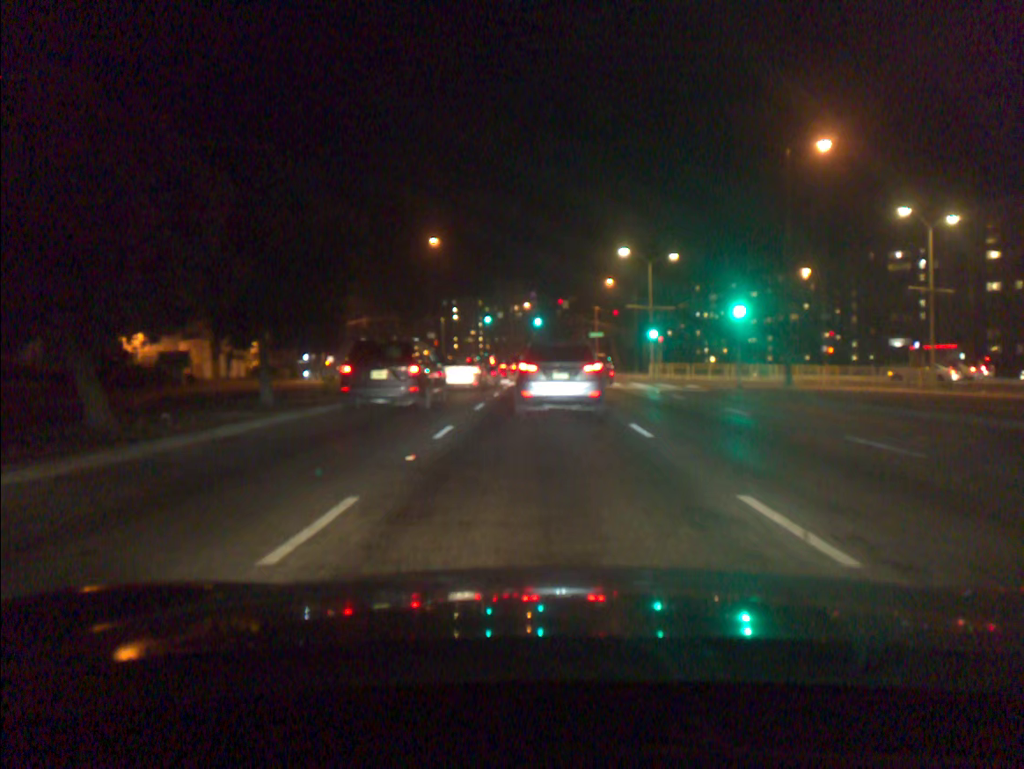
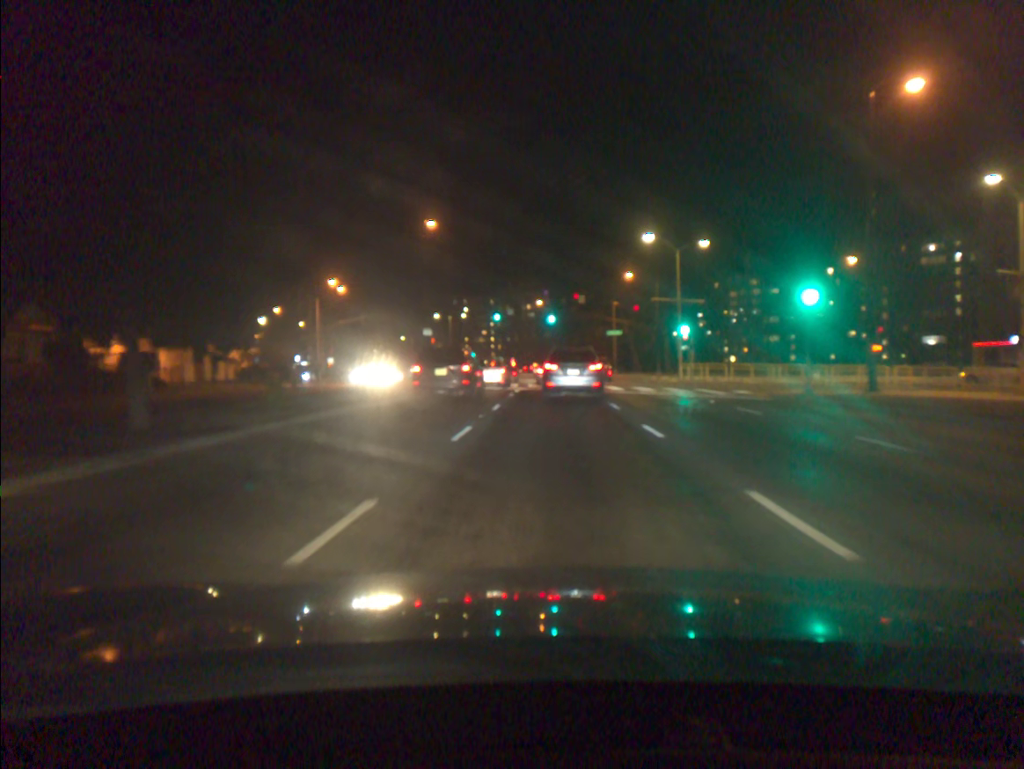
(-0.1, +7.2) m; -1°
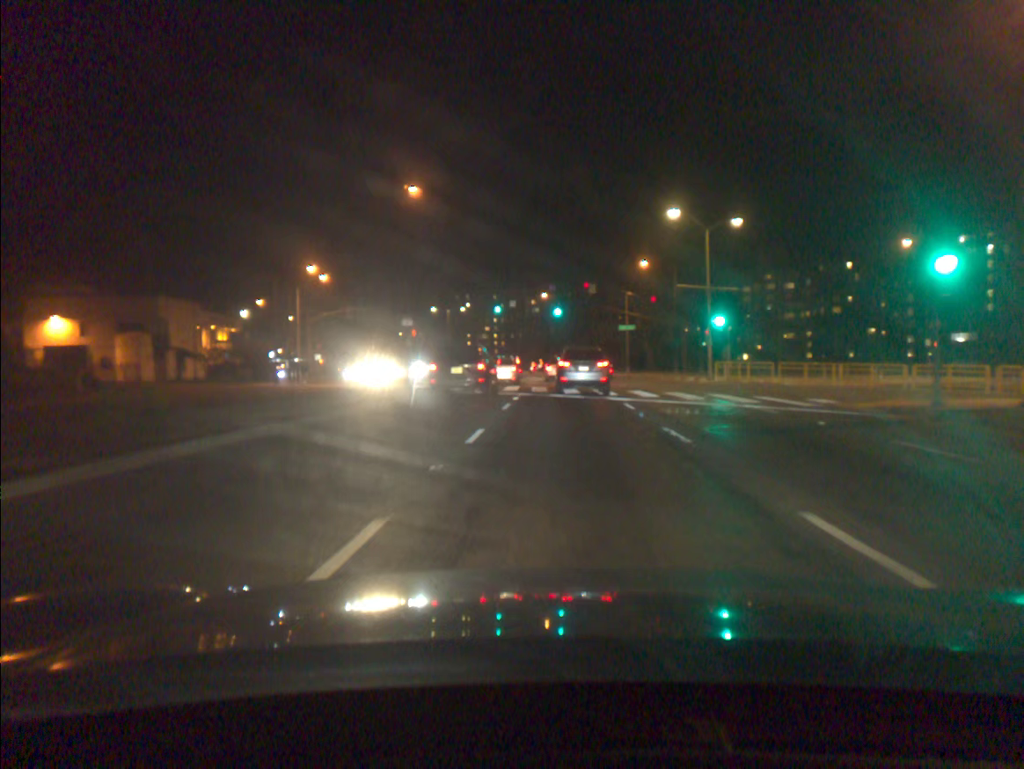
(0.0, +8.3) m; +1°
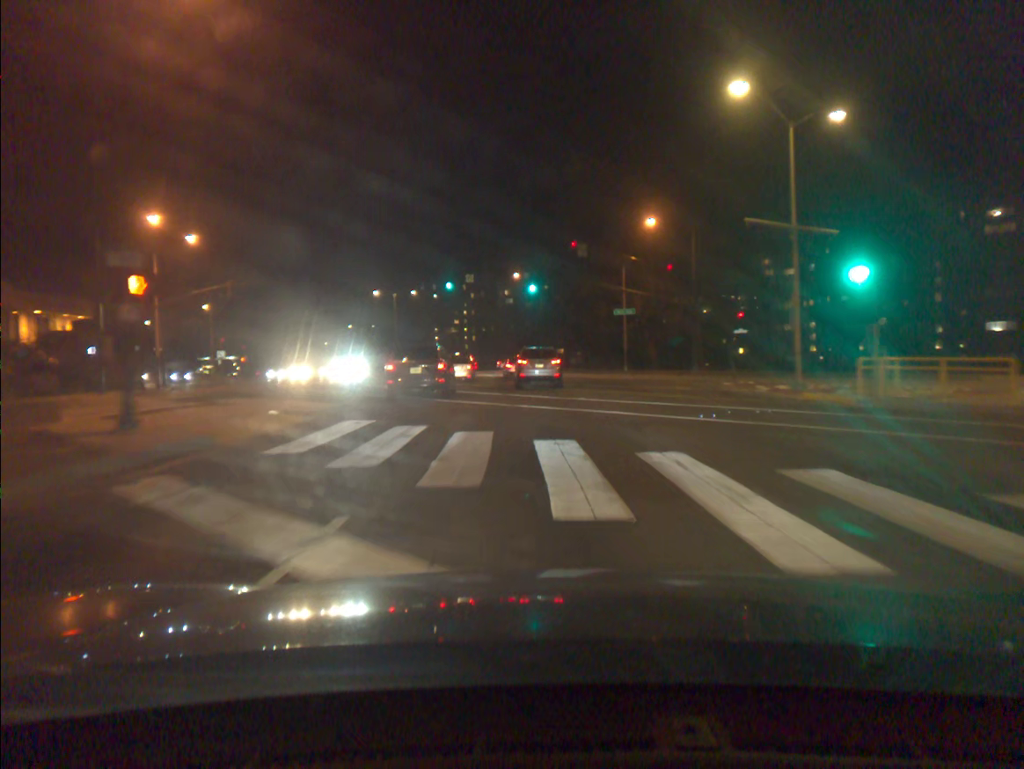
(+0.7, +22.3) m; +2°
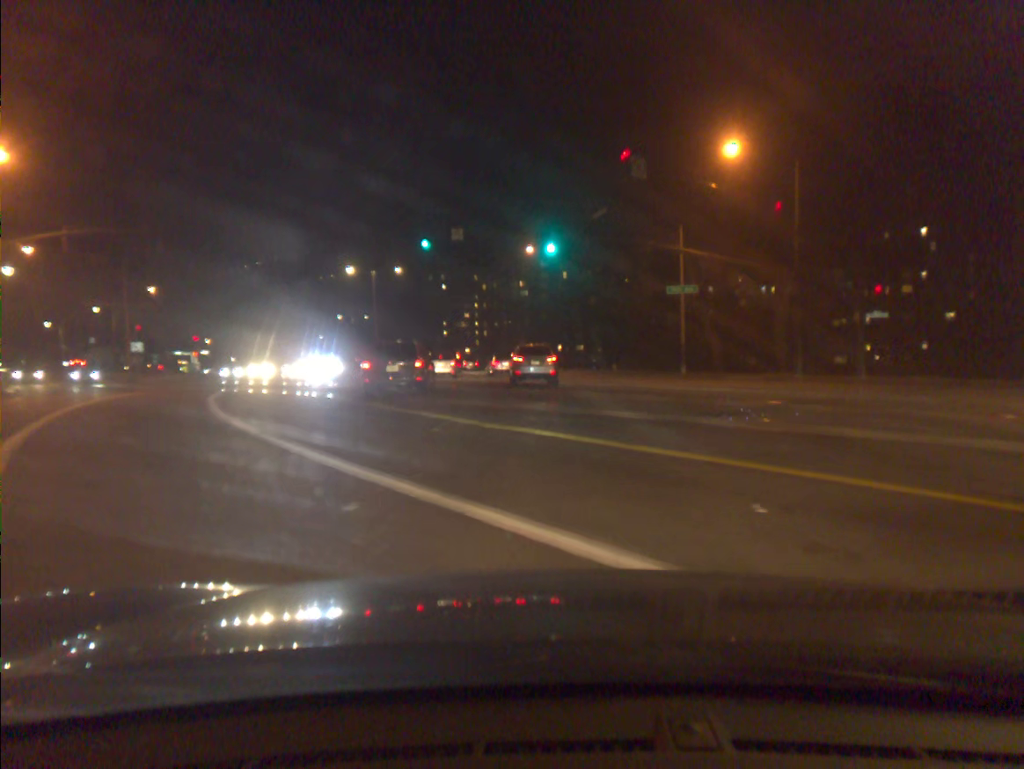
(-0.2, +19.9) m; -1°
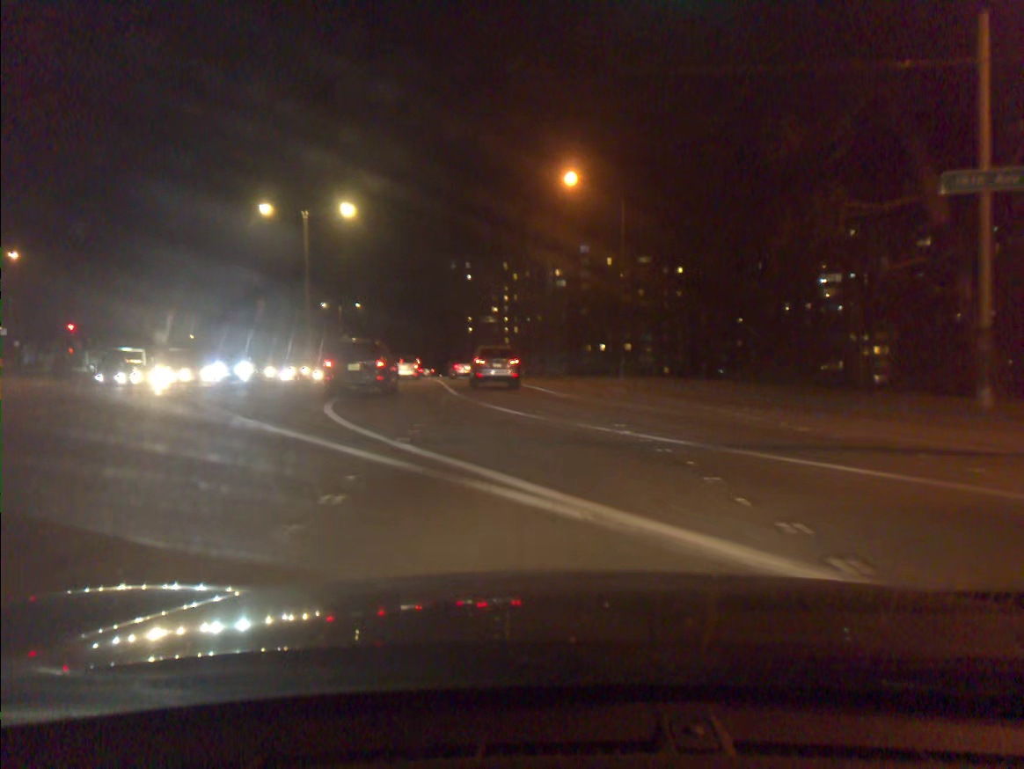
(-0.5, +29.5) m; -3°
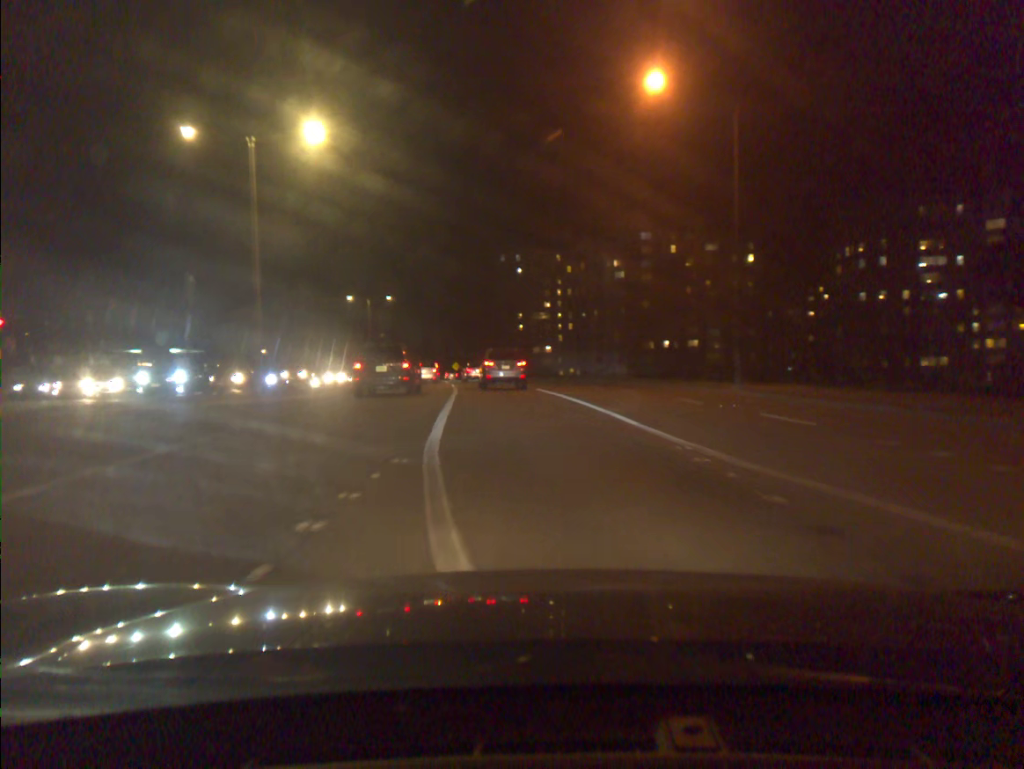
(-0.5, +15.3) m; -4°
